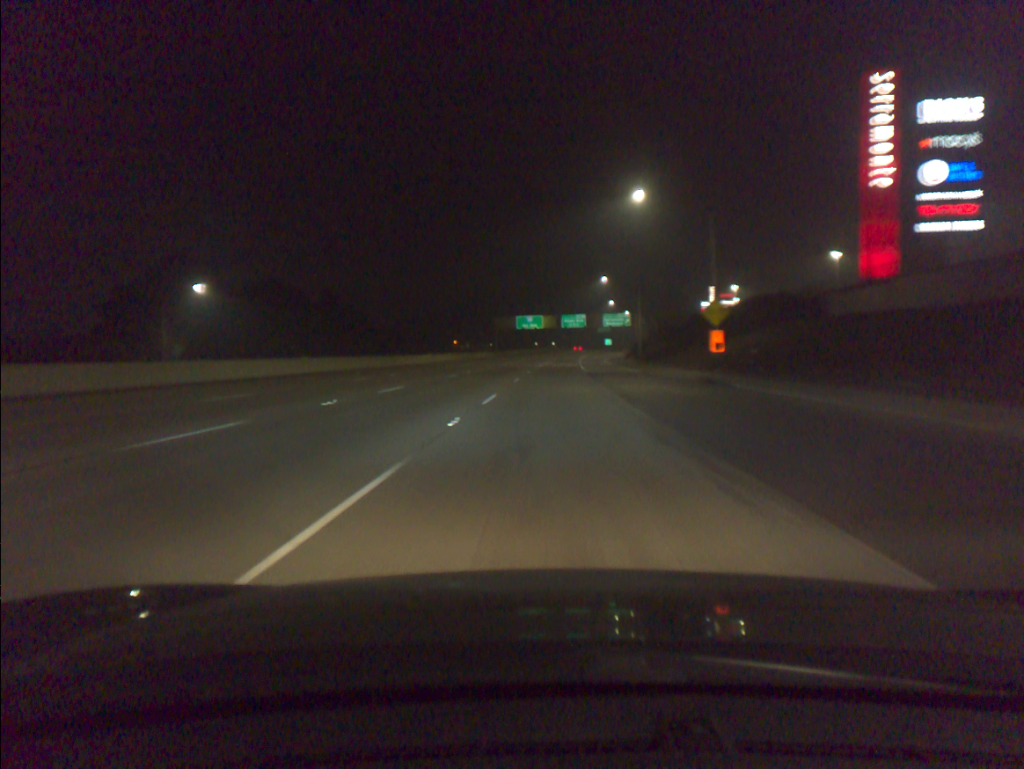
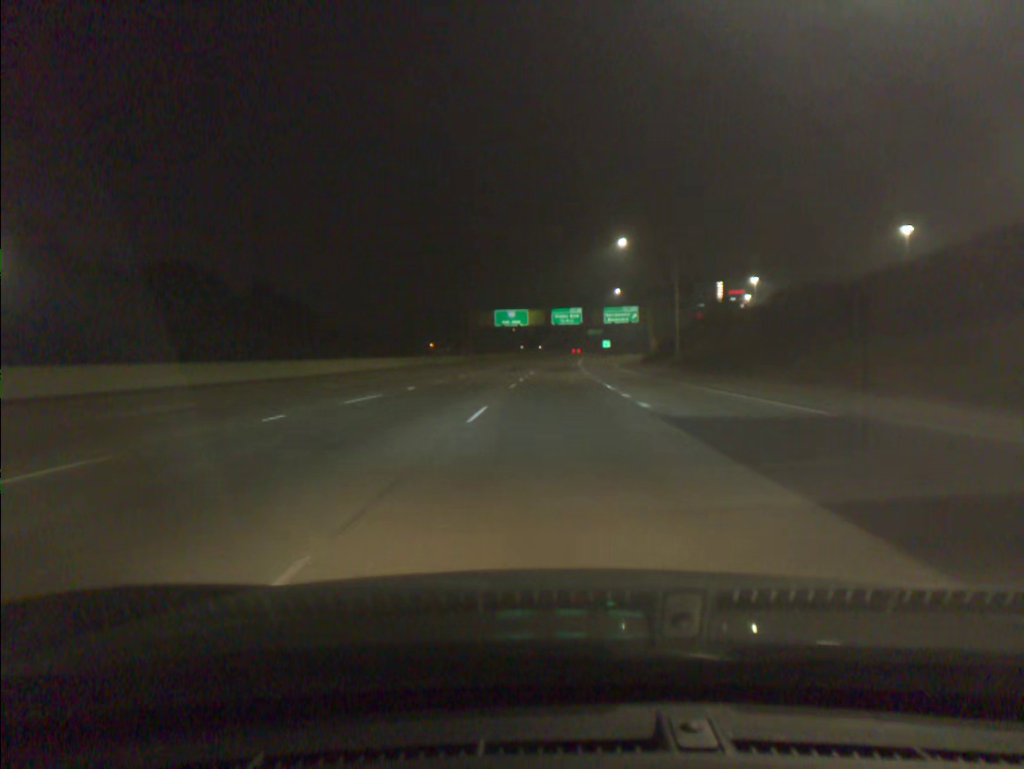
(+0.2, +33.8) m; +1°
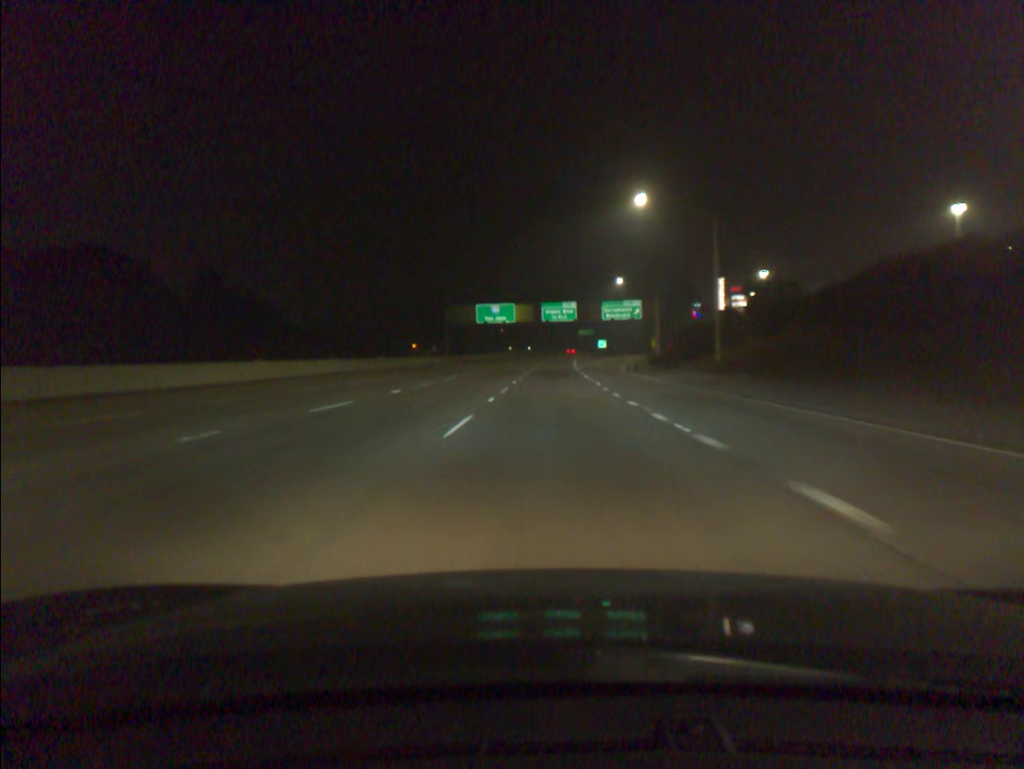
(+0.1, +17.1) m; +1°
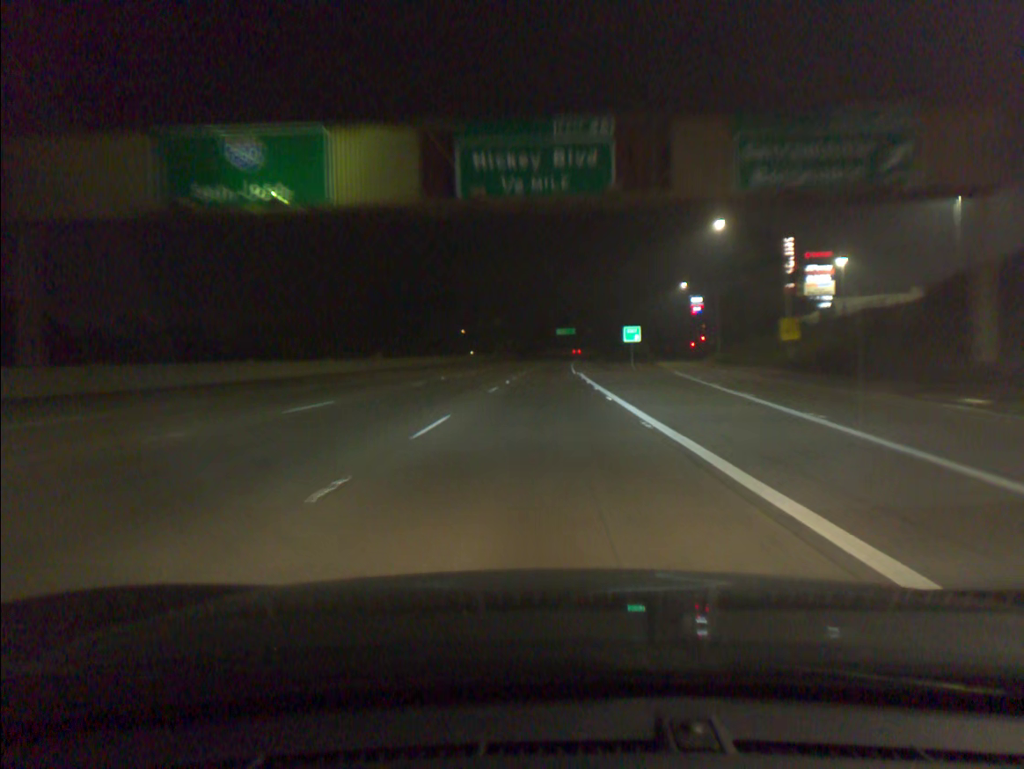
(+2.0, +87.6) m; +2°
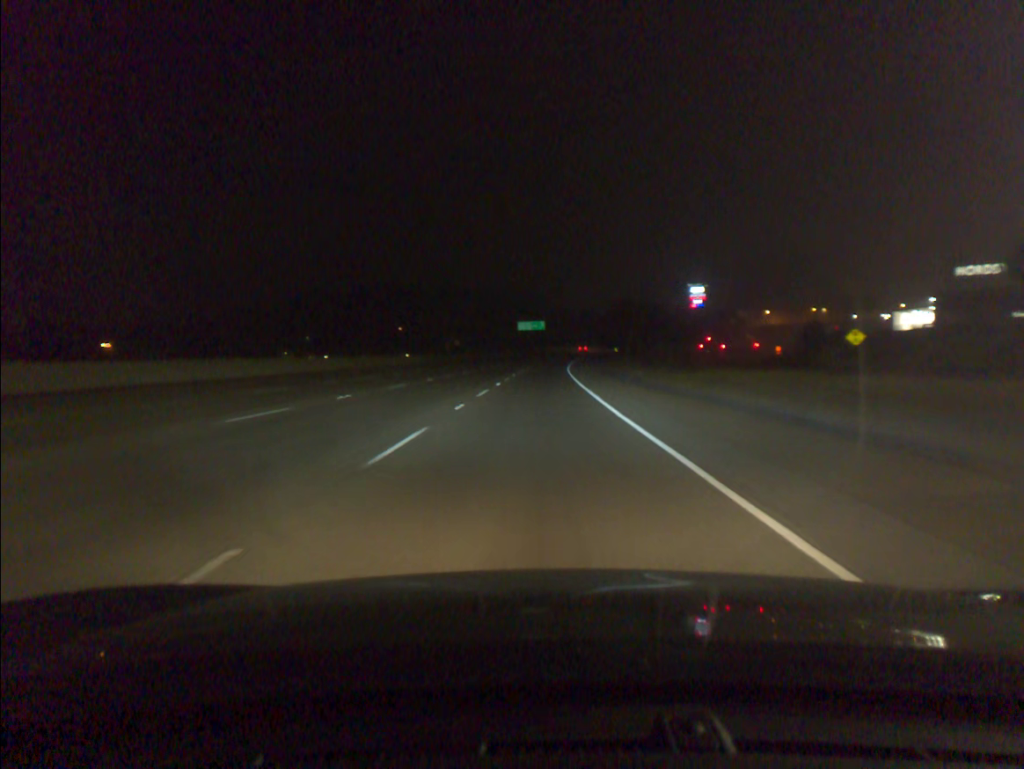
(+1.9, +90.5) m; +3°
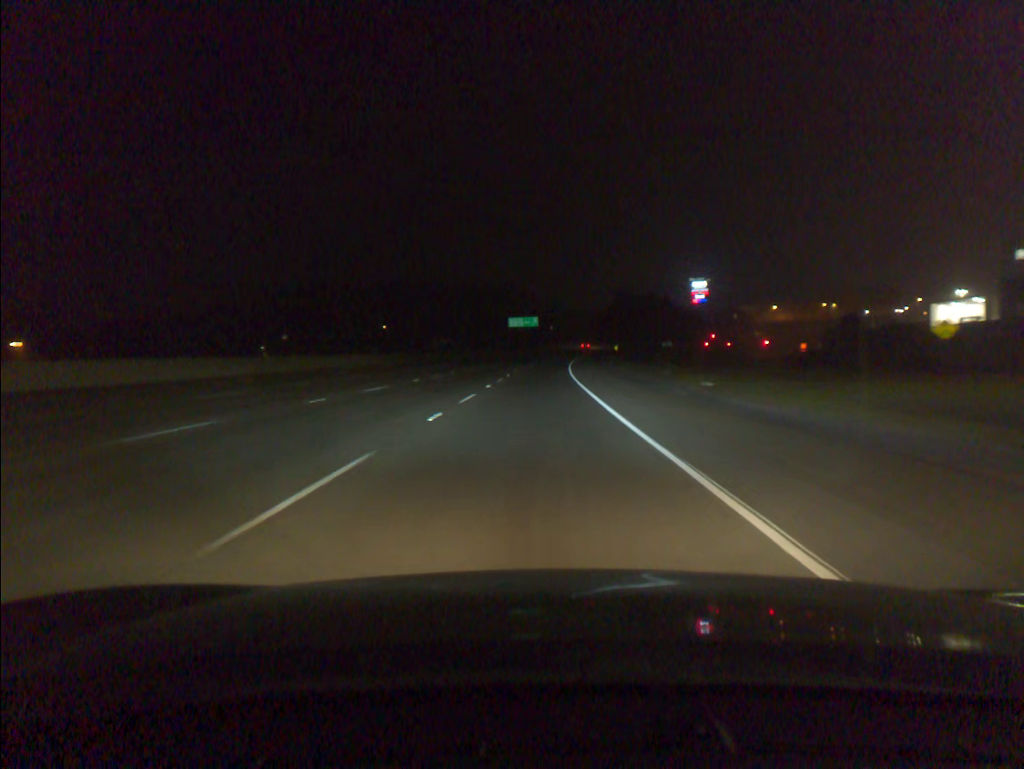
(+0.1, +18.3) m; +1°
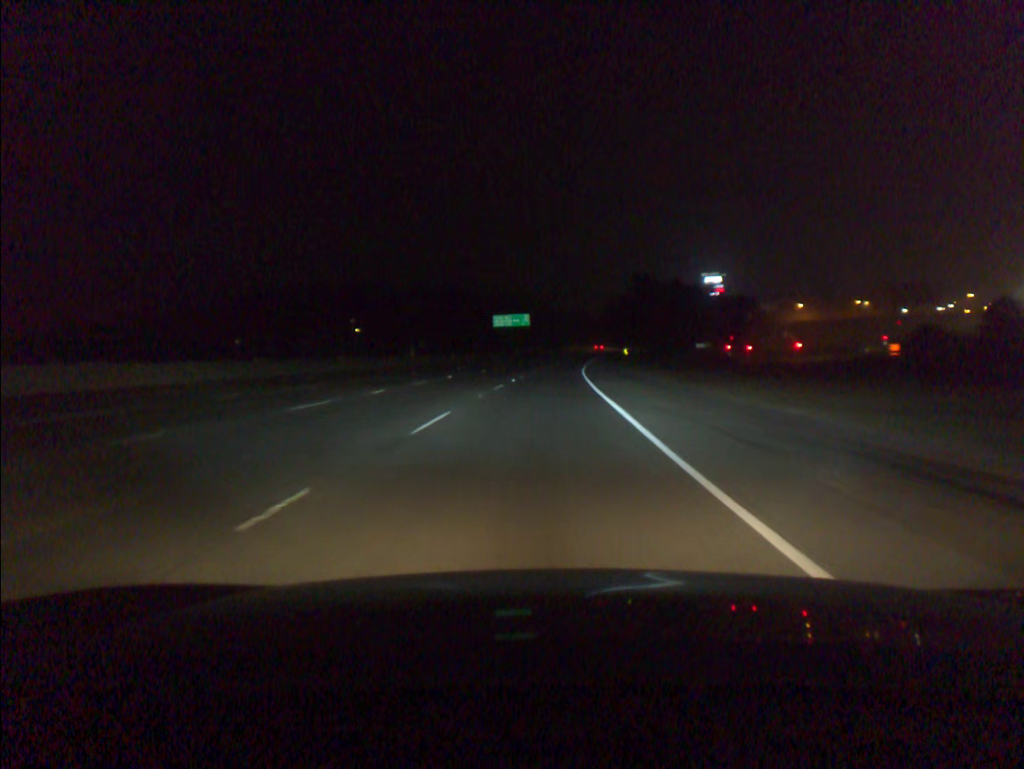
(+0.2, +36.8) m; +1°
